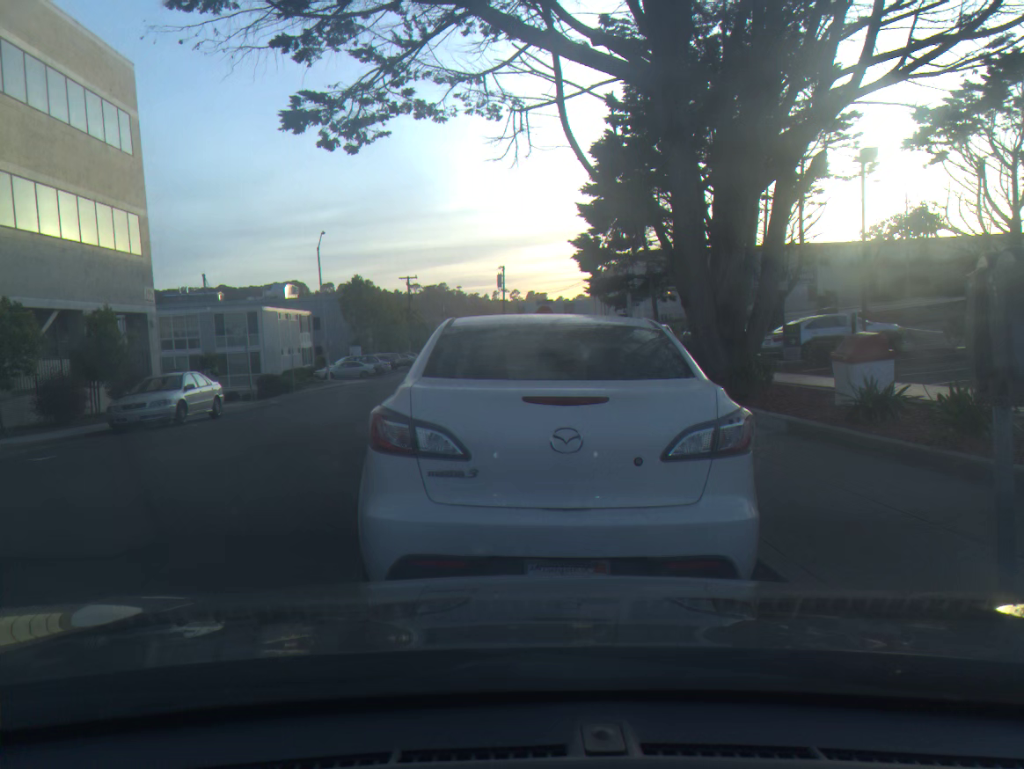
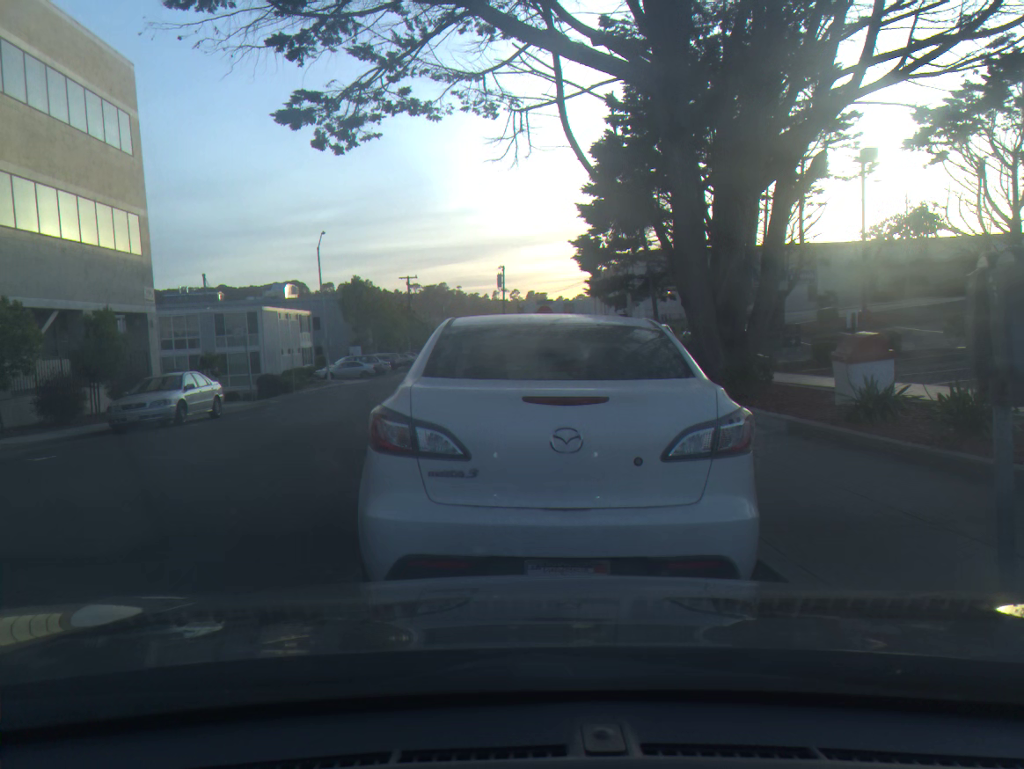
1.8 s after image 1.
(0.0, 0.0) m; 0°
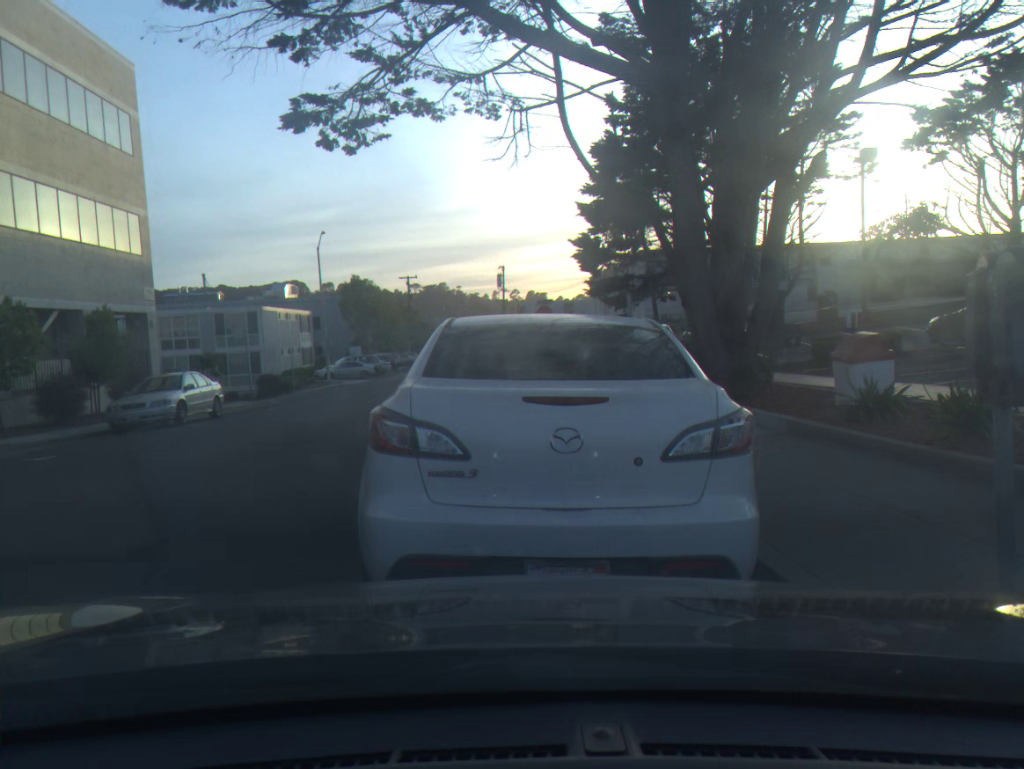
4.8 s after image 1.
(0.0, 0.0) m; 0°
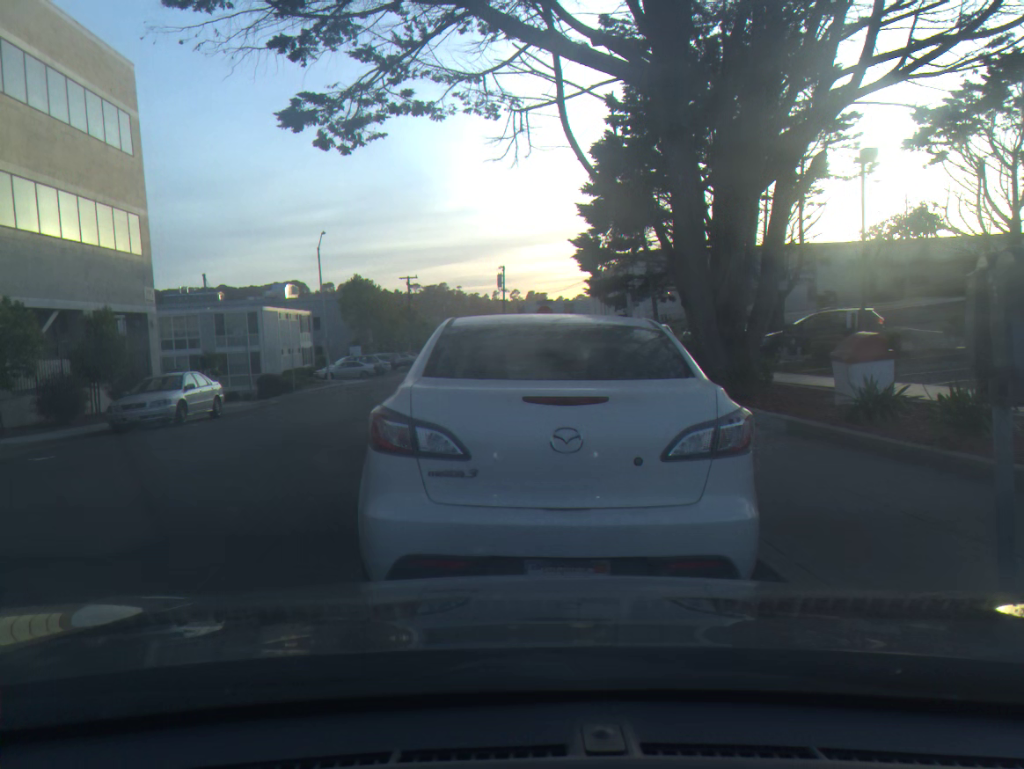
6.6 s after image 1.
(0.0, 0.0) m; 0°
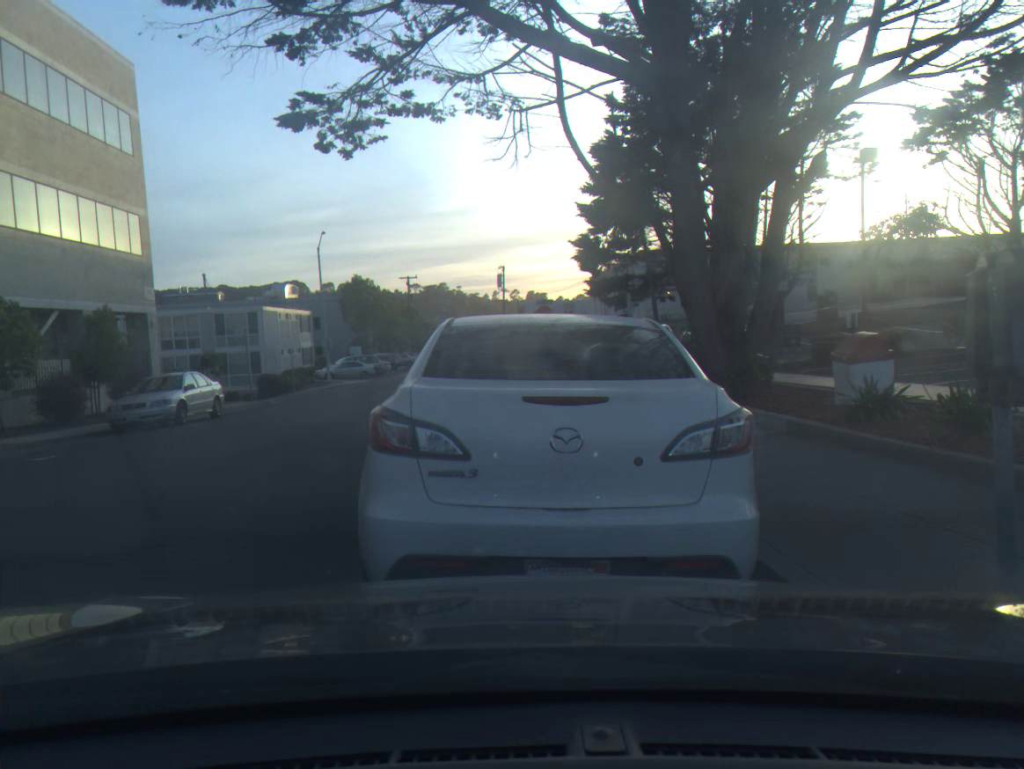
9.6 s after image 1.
(0.0, 0.0) m; 0°
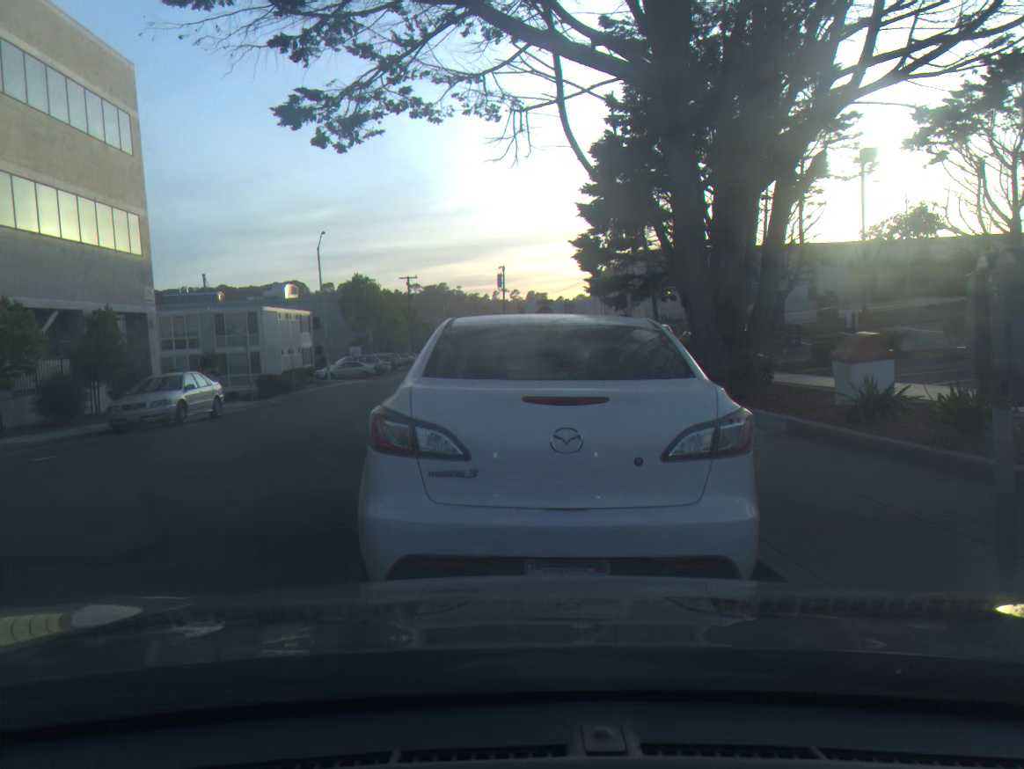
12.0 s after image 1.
(0.0, 0.0) m; 0°
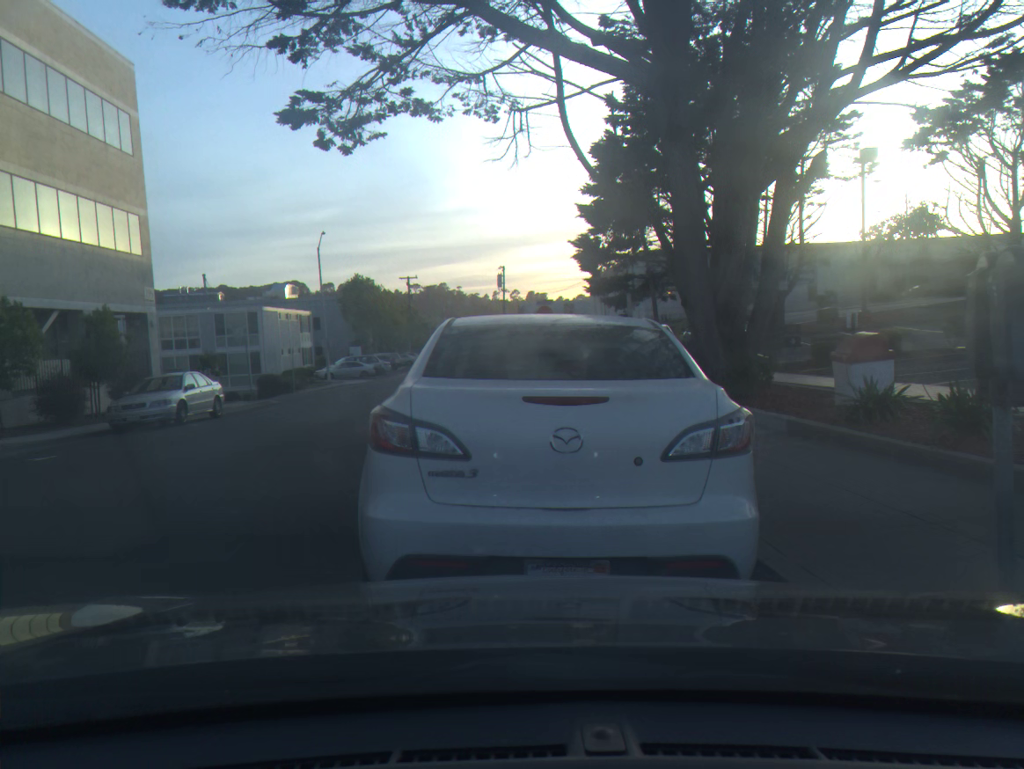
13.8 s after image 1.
(0.0, 0.0) m; 0°
